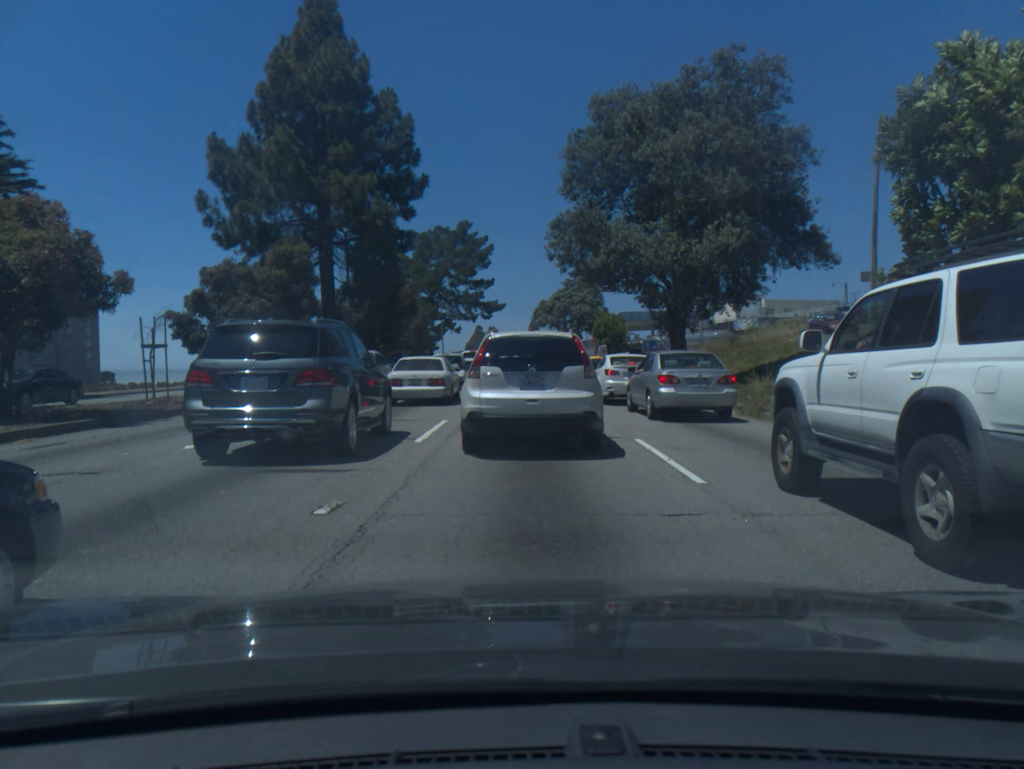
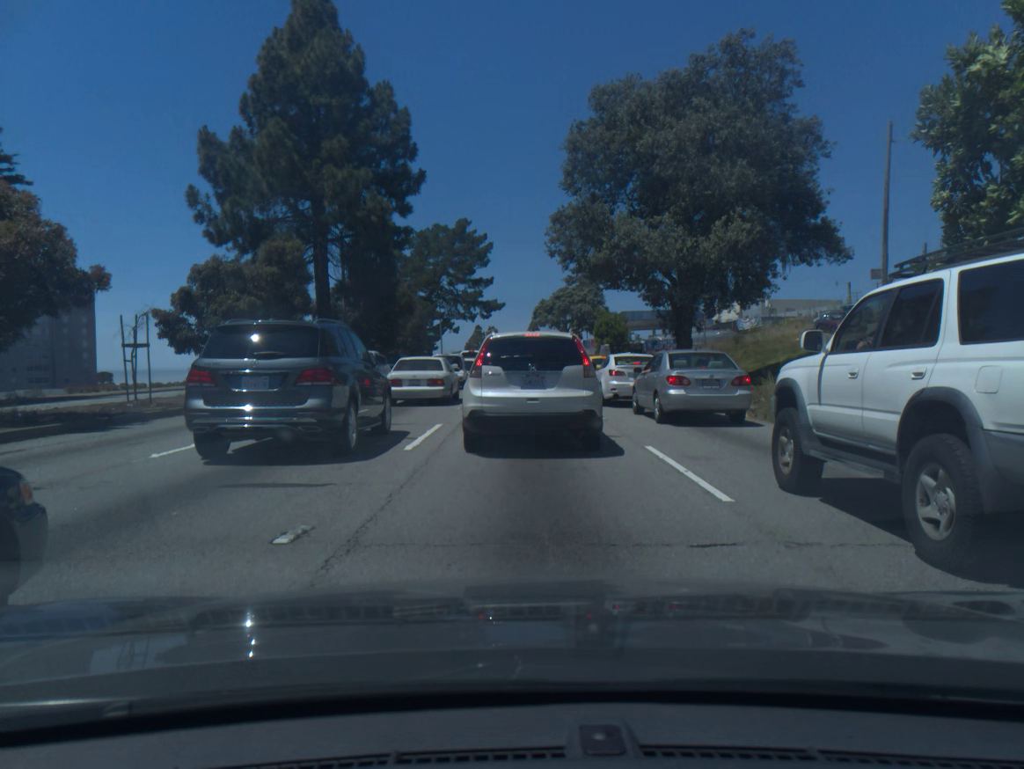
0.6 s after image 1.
(0.0, +1.0) m; 0°
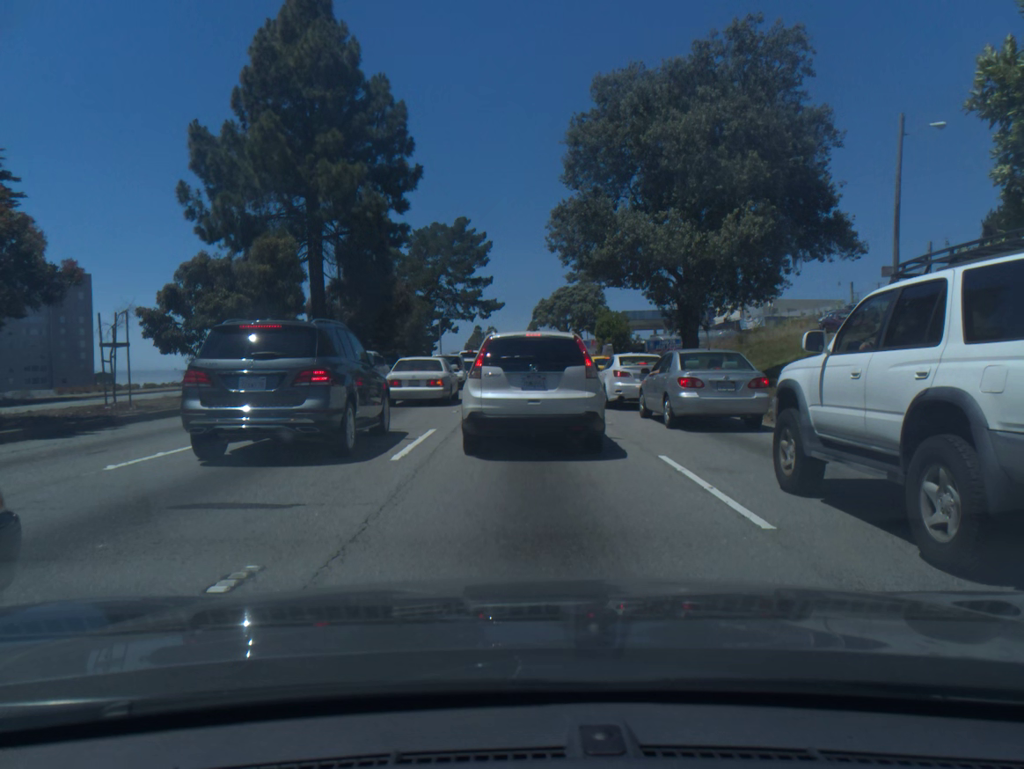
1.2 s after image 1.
(0.0, +1.1) m; 0°
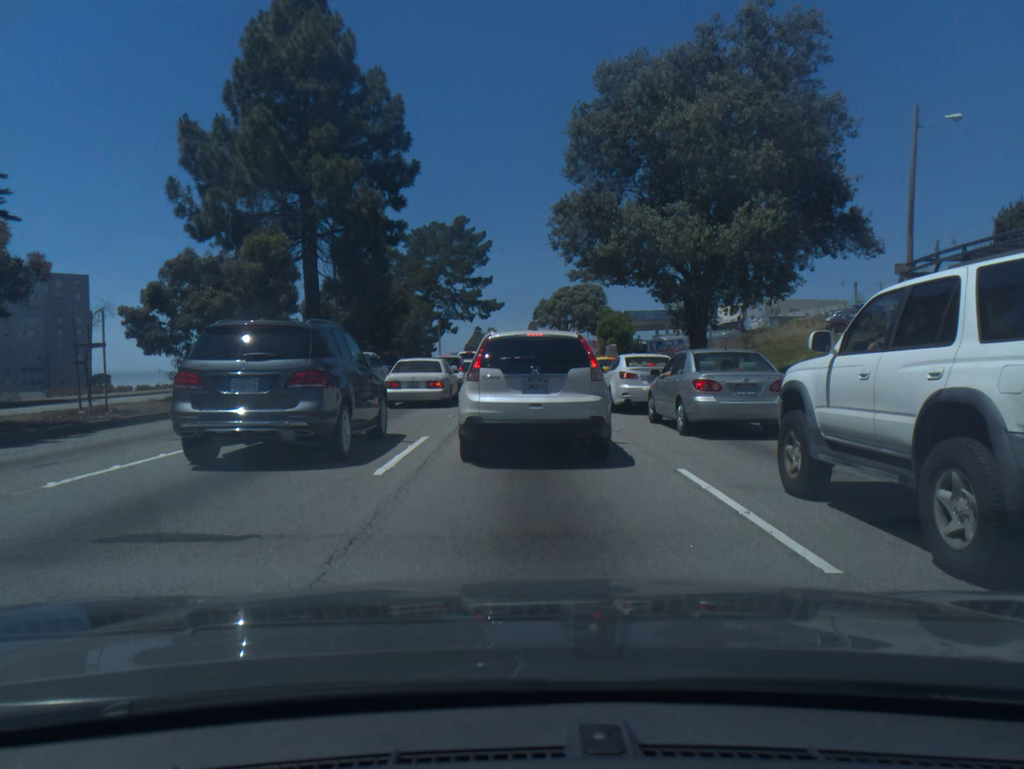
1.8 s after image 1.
(0.0, +1.1) m; 0°
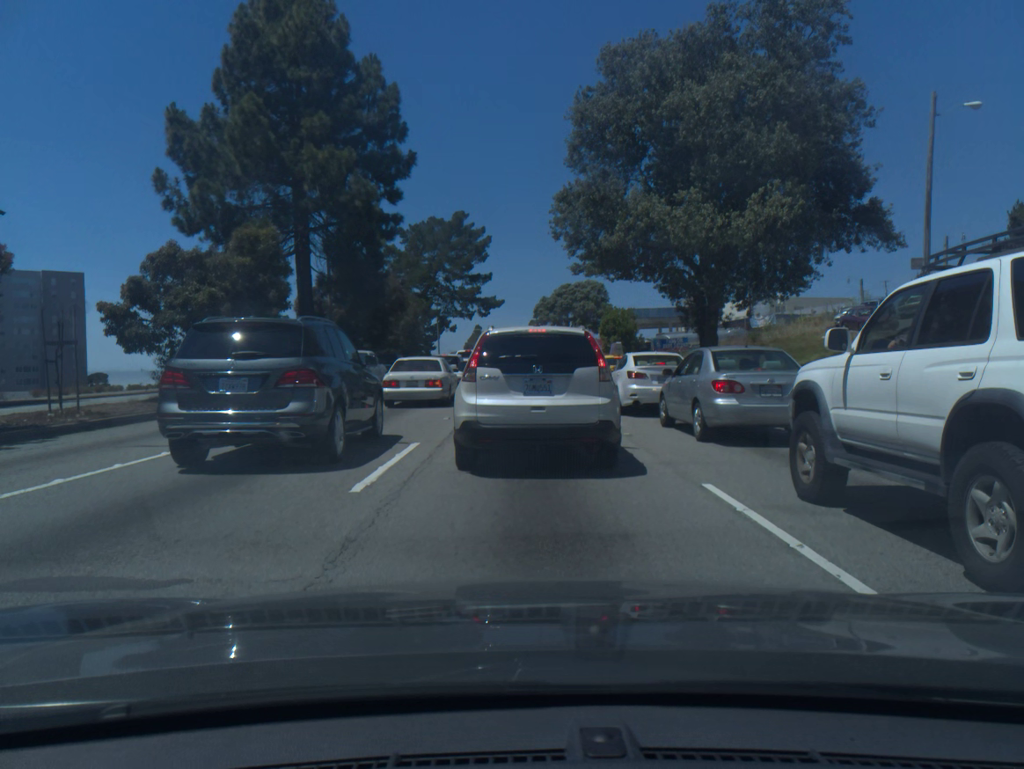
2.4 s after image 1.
(0.0, +1.1) m; +1°
